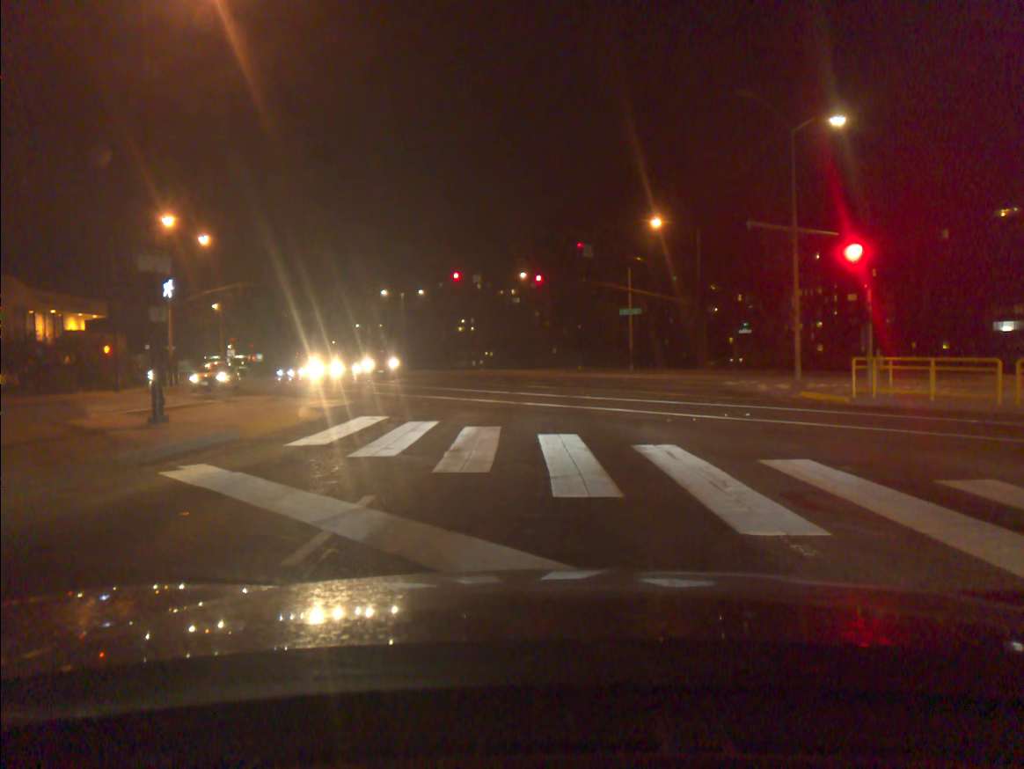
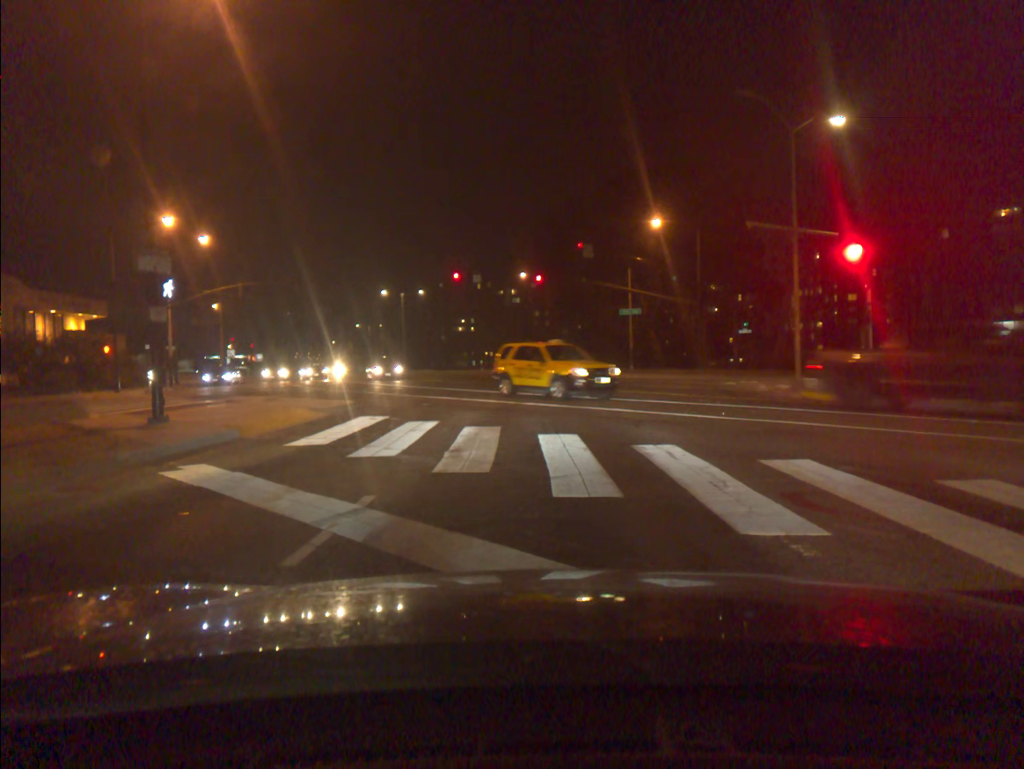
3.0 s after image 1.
(0.0, 0.0) m; +1°
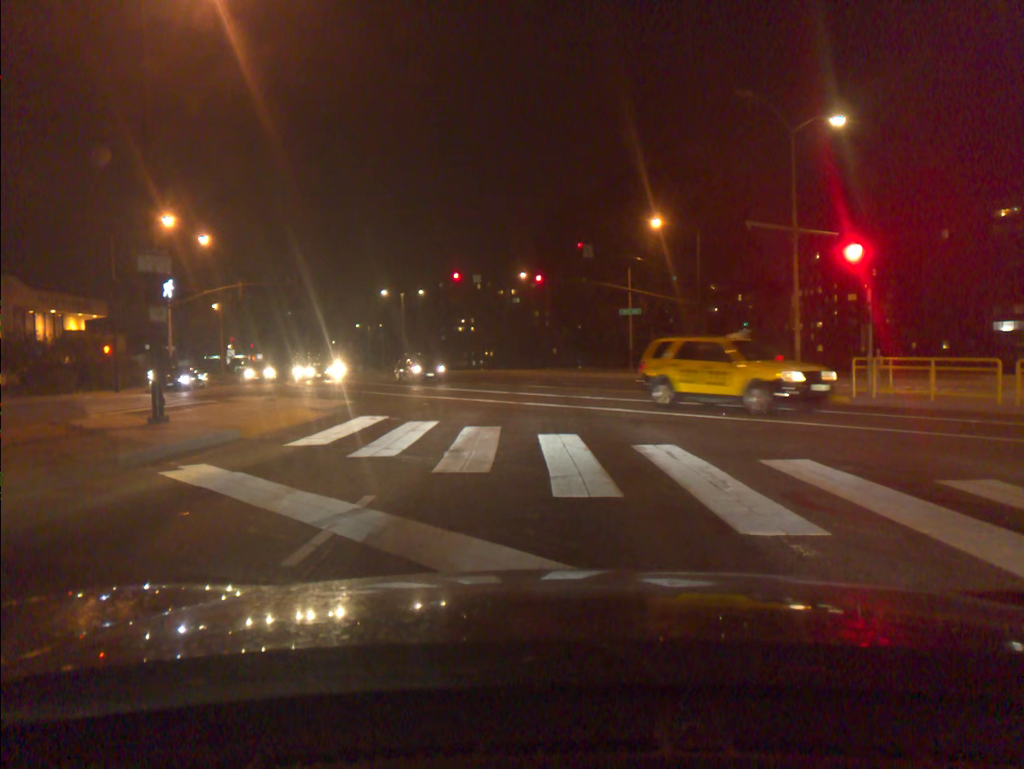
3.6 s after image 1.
(0.0, 0.0) m; 0°
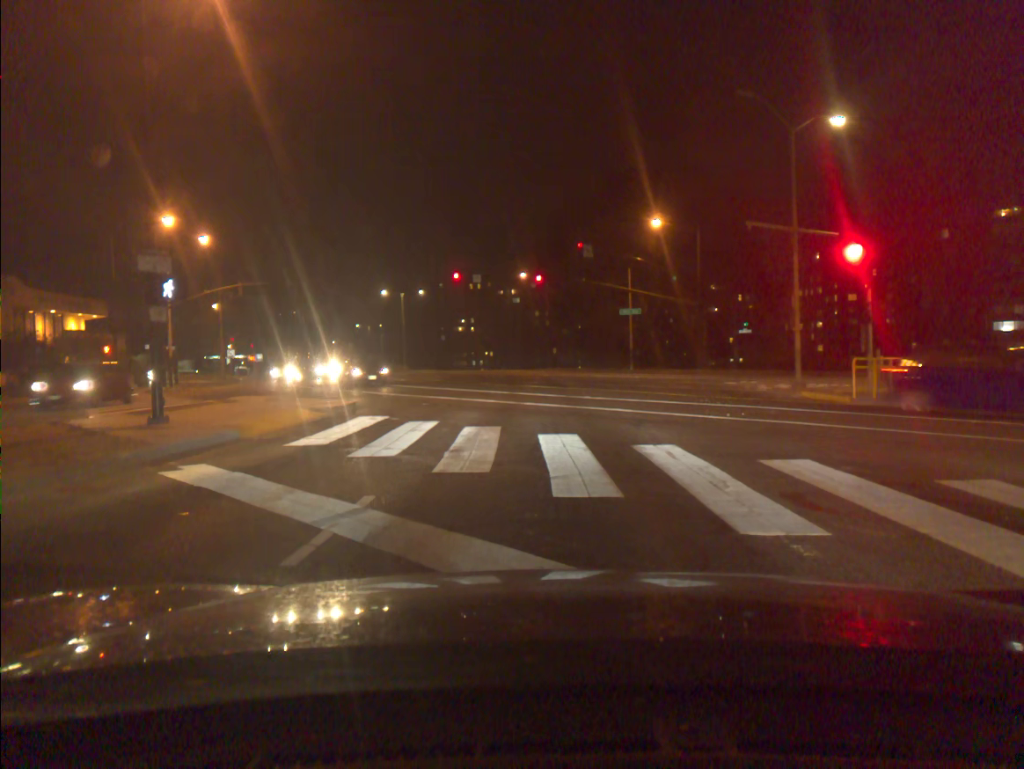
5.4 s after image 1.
(0.0, 0.0) m; +1°
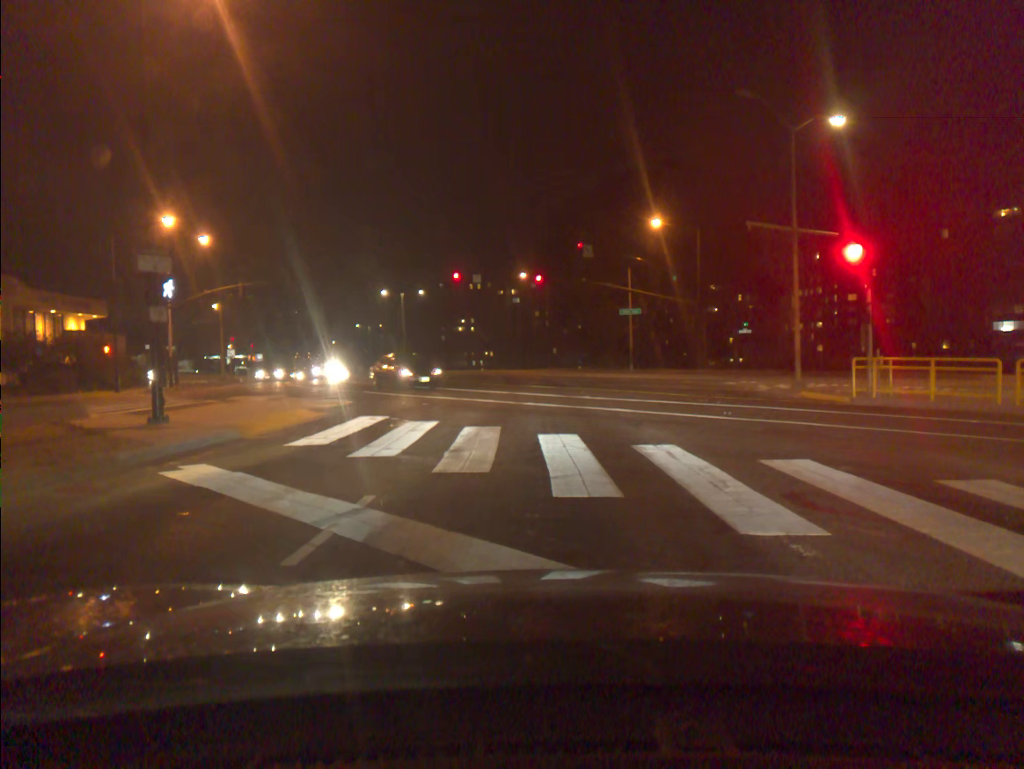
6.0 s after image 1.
(0.0, 0.0) m; 0°
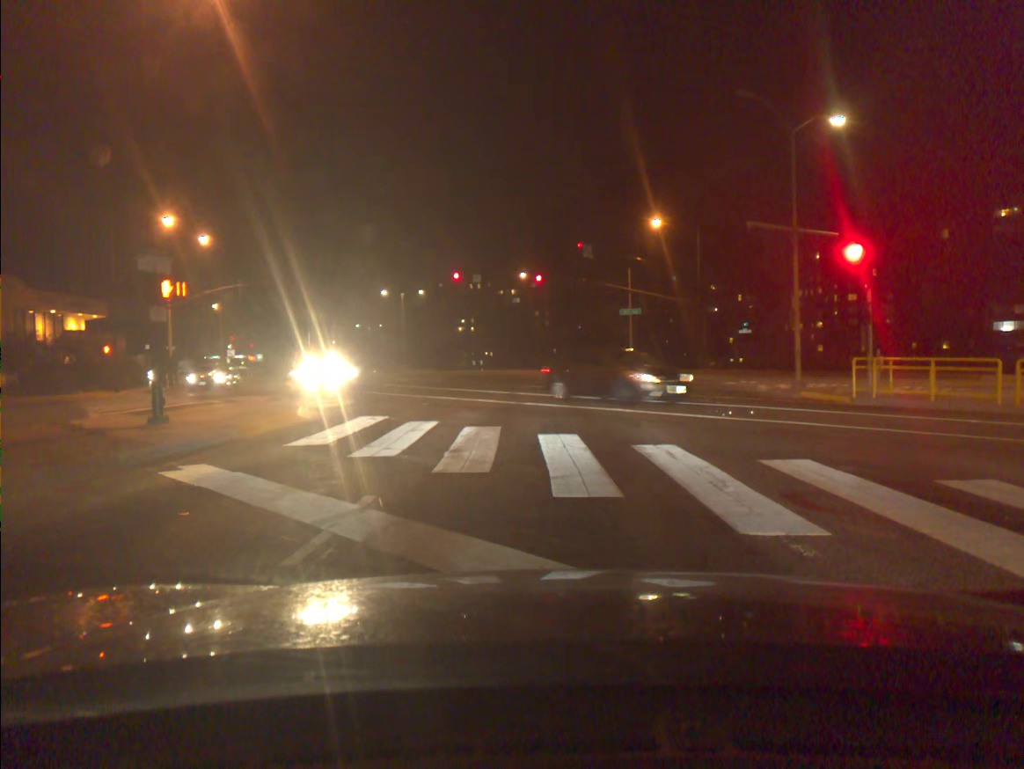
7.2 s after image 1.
(0.0, 0.0) m; 0°
